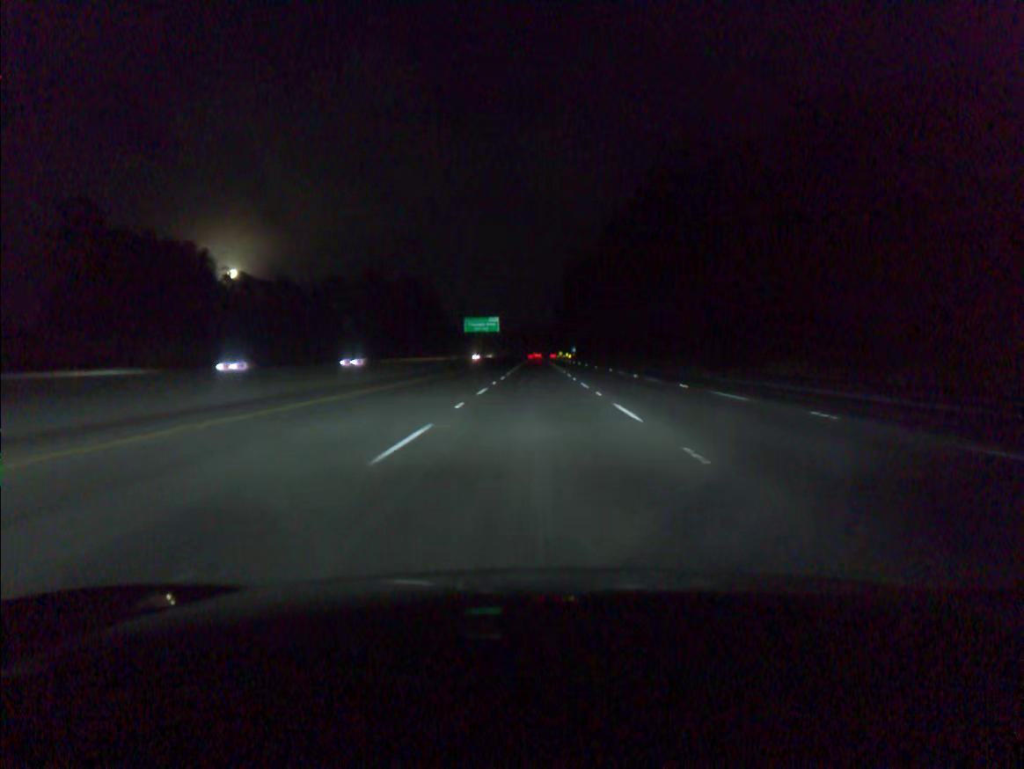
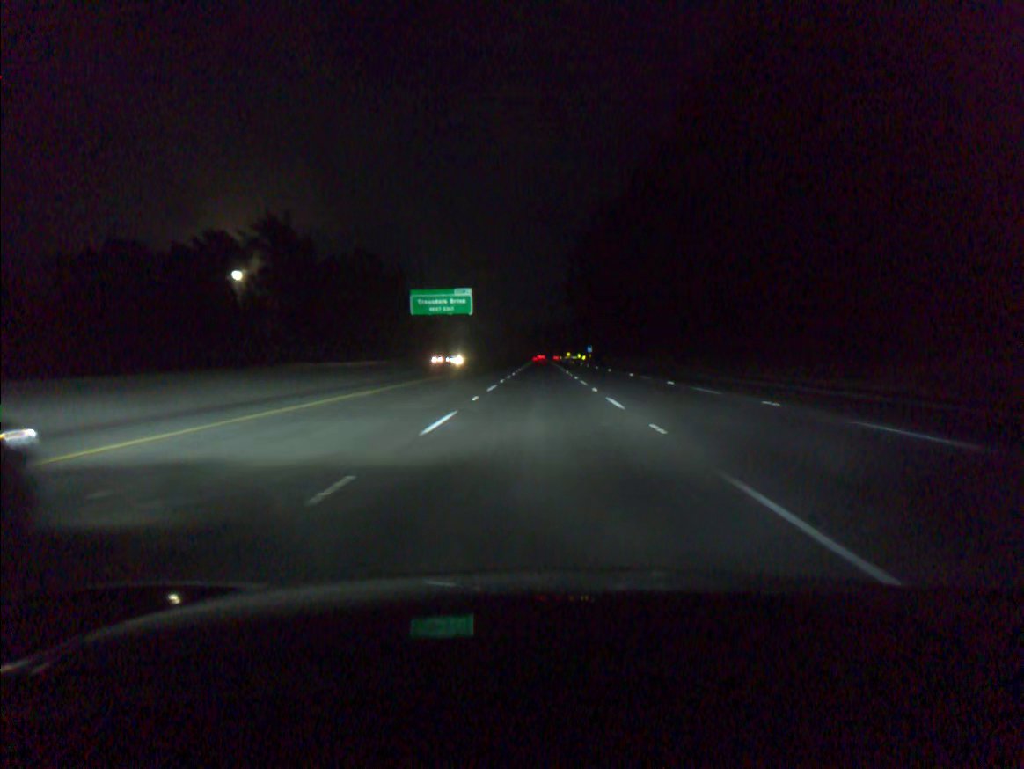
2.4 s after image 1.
(-0.2, +69.3) m; 0°
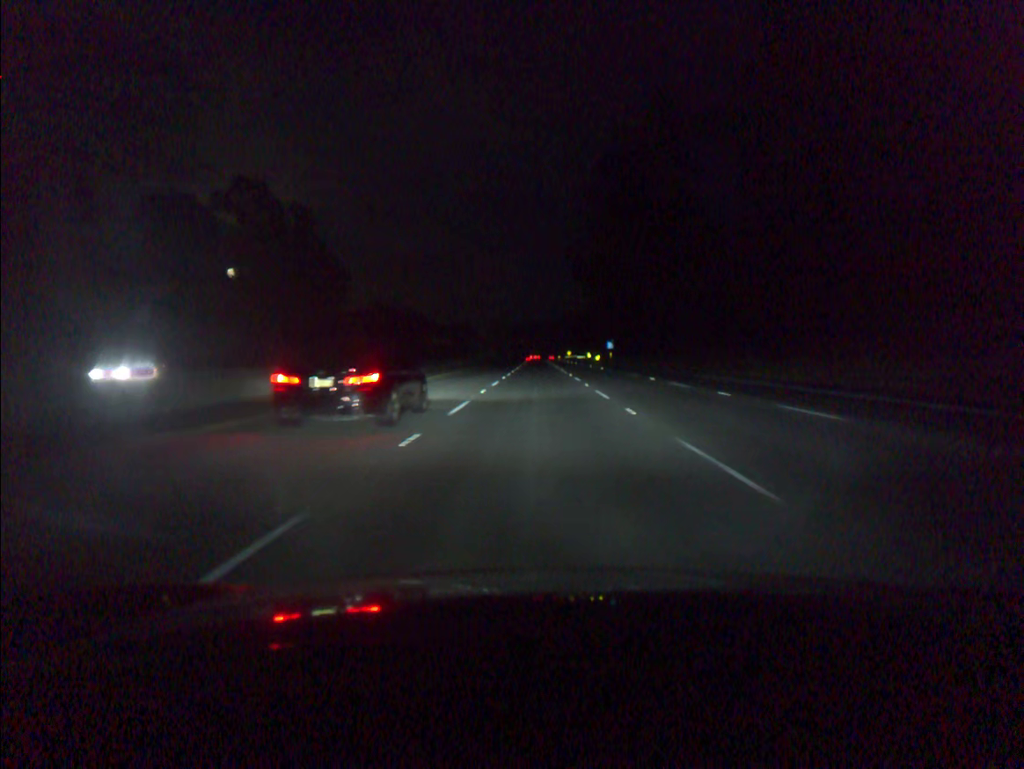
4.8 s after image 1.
(+0.1, +69.3) m; 0°
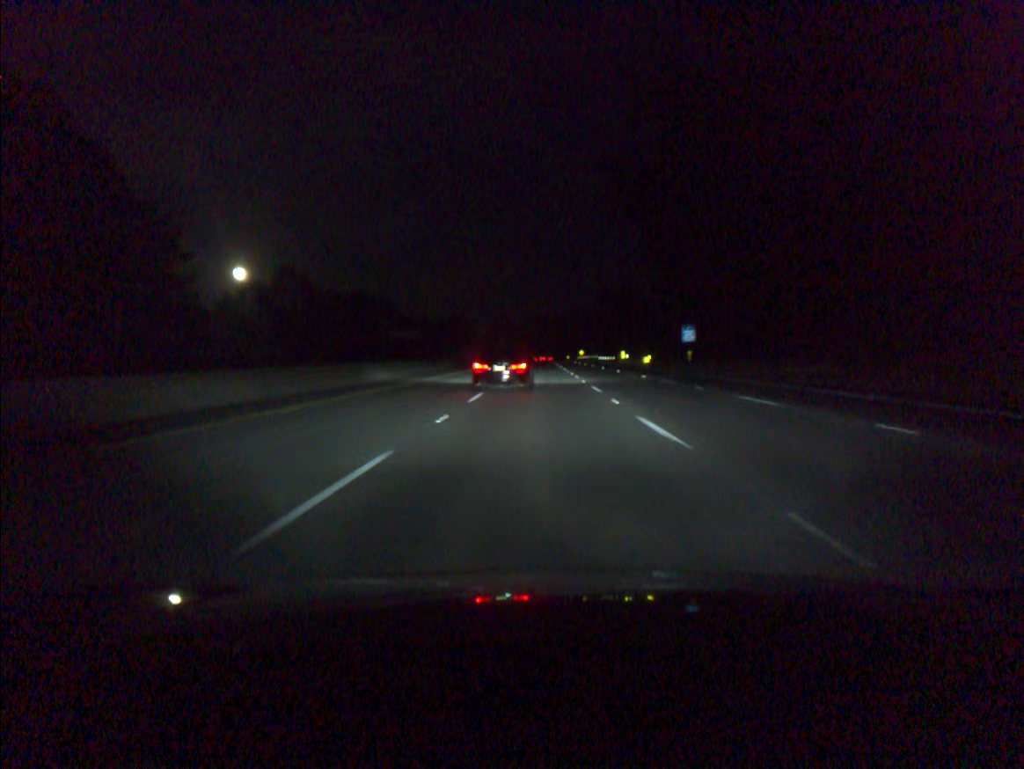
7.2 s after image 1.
(-0.1, +69.3) m; 0°
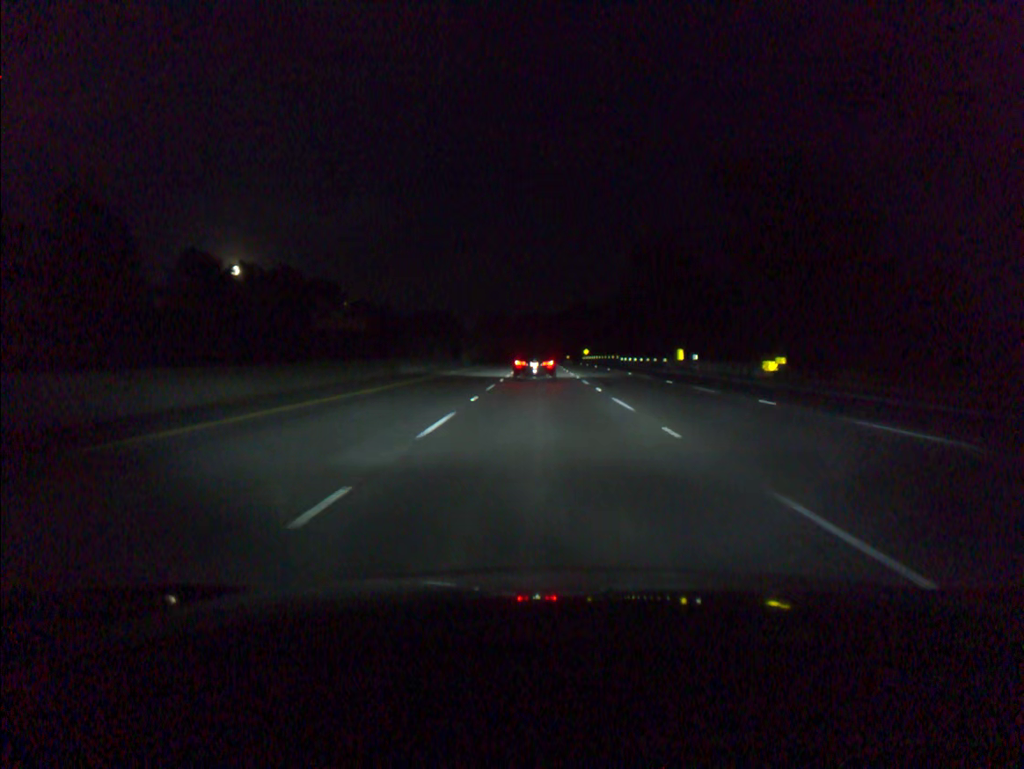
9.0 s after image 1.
(0.0, +51.8) m; 0°
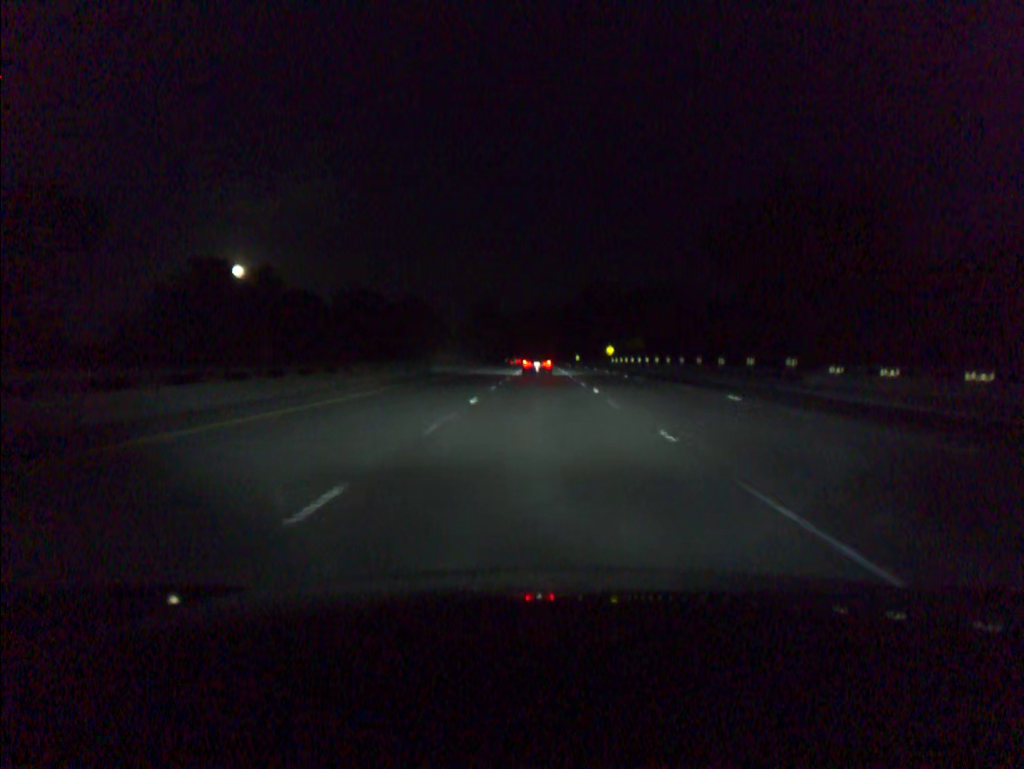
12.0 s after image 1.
(+0.1, +86.4) m; 0°
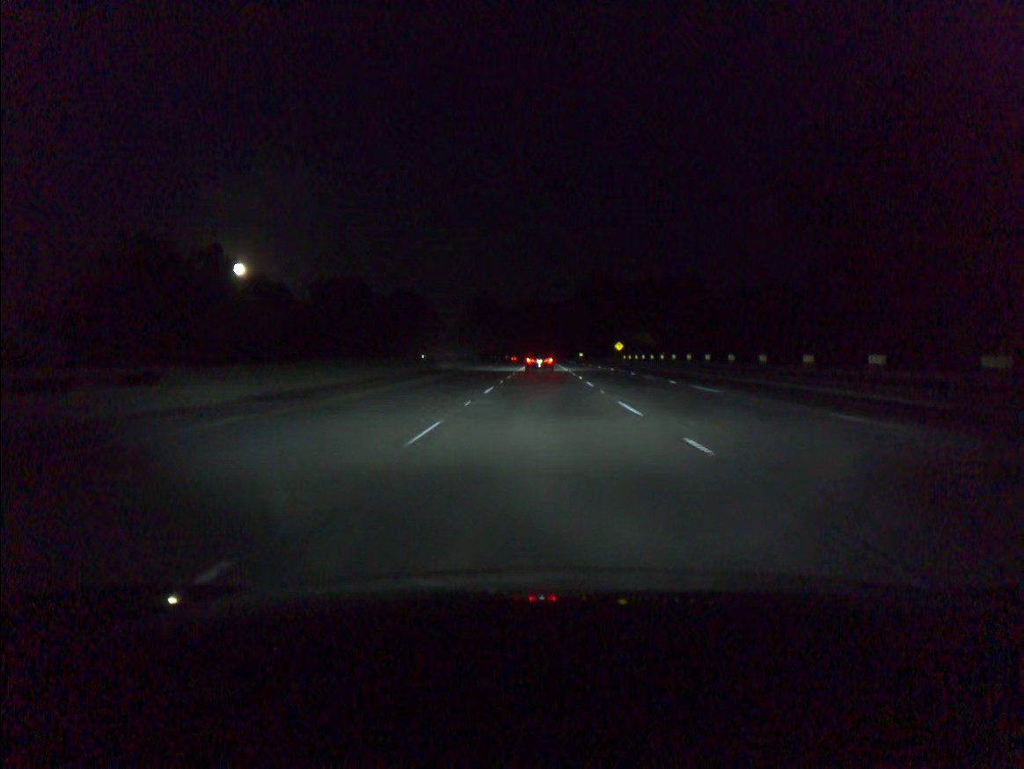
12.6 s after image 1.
(0.0, +17.3) m; 0°
